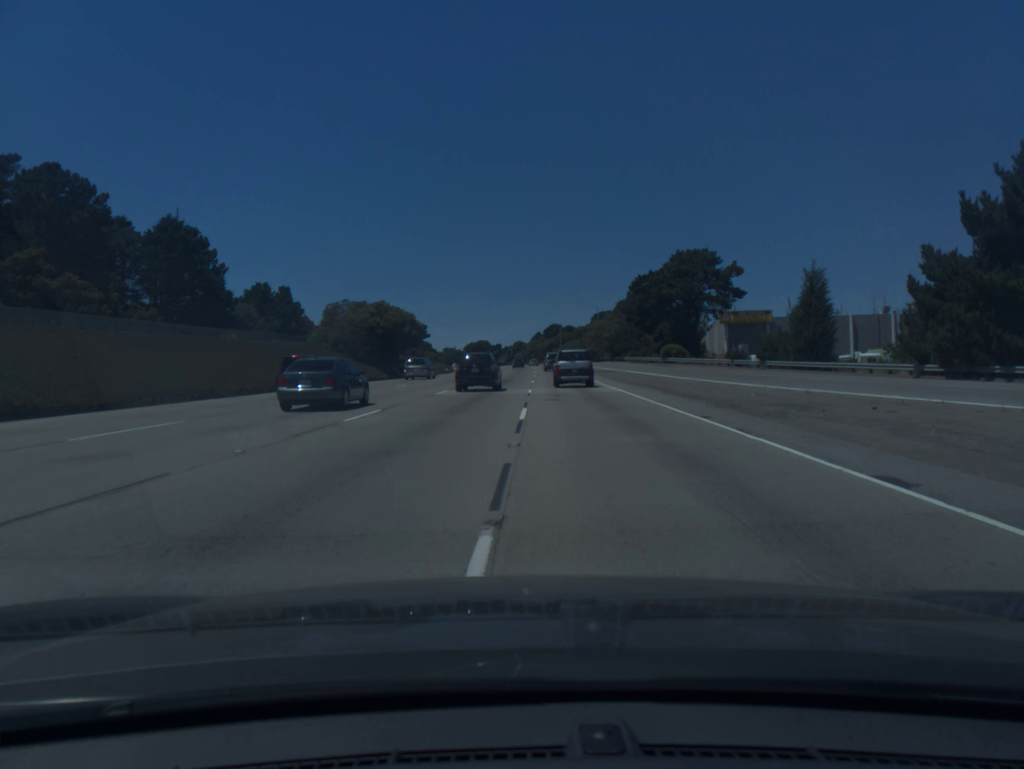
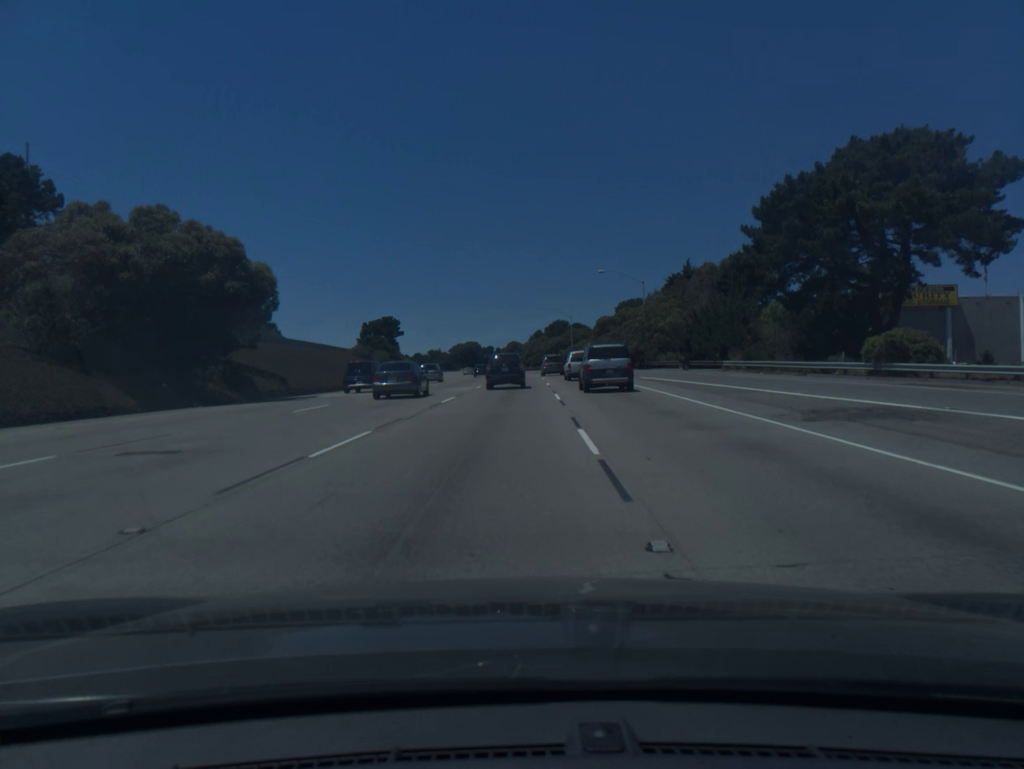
(+0.1, +49.9) m; 0°
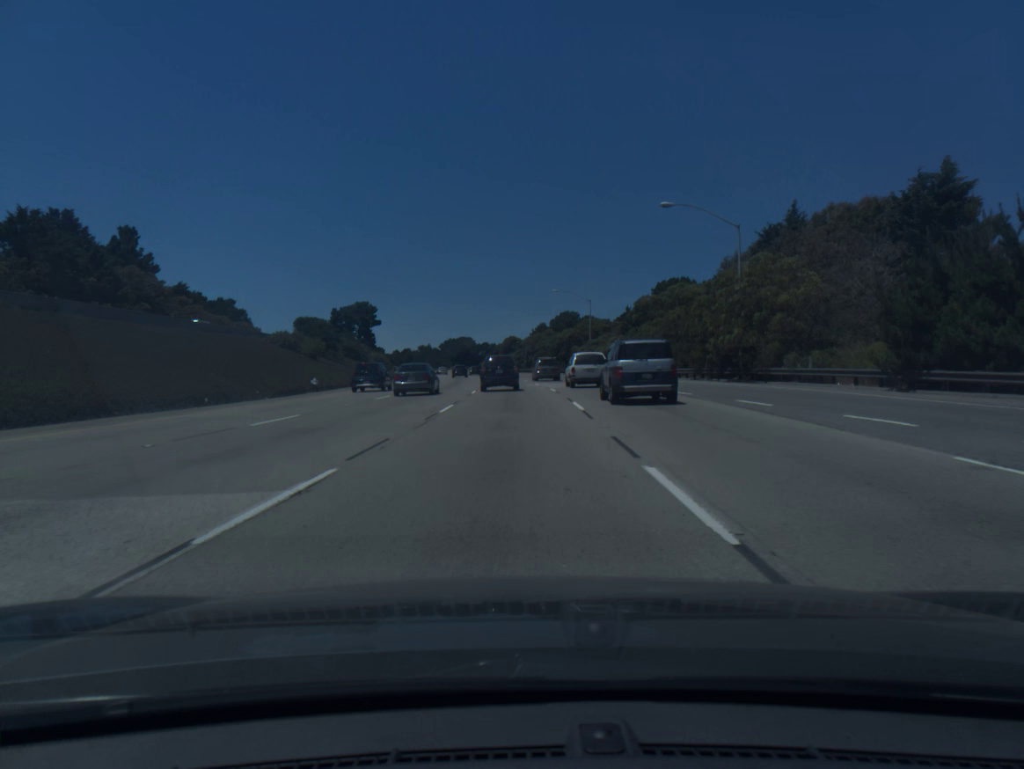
(+0.1, +34.2) m; 0°
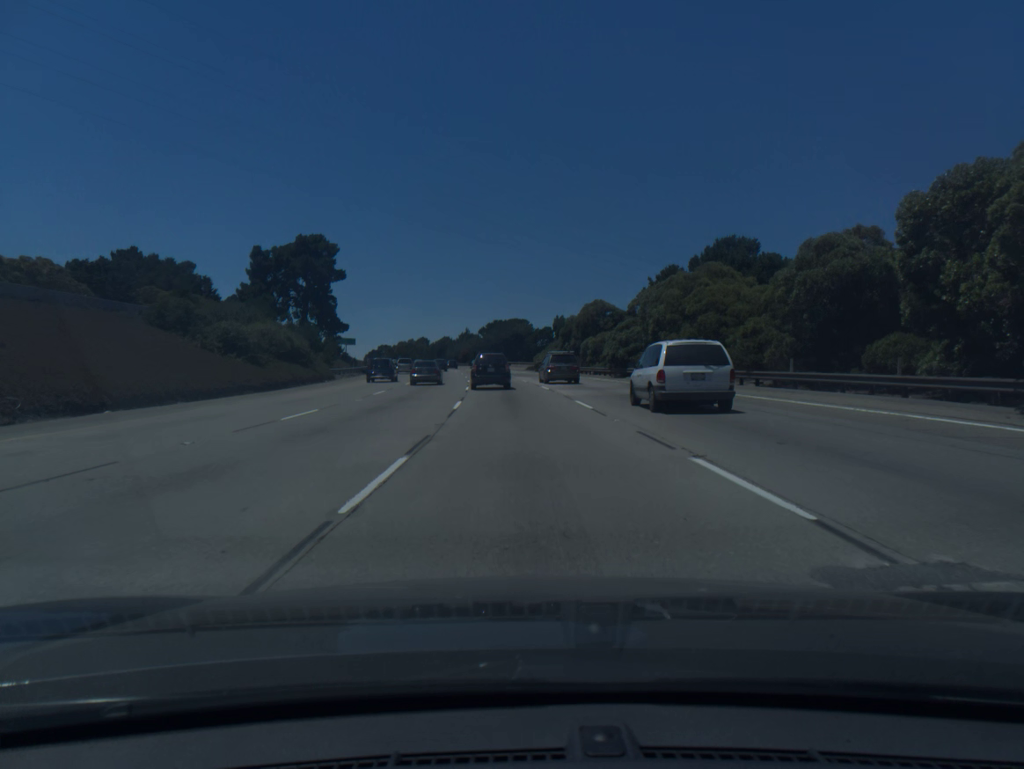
(-2.8, +86.7) m; -4°
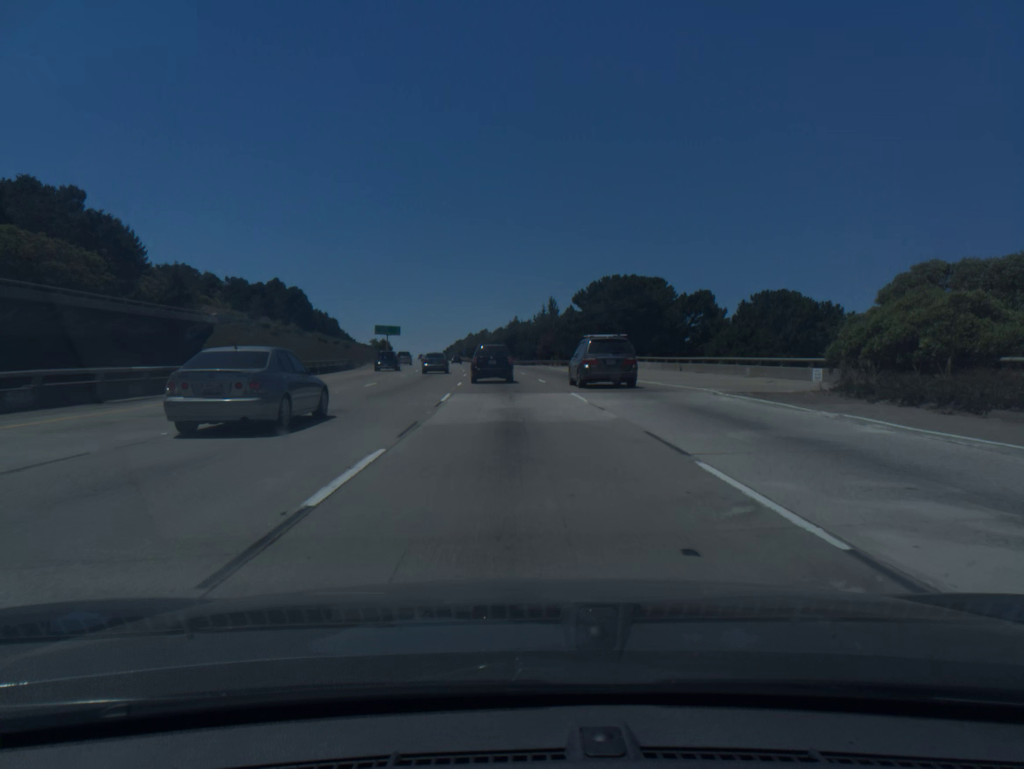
(-4.9, +88.3) m; -7°
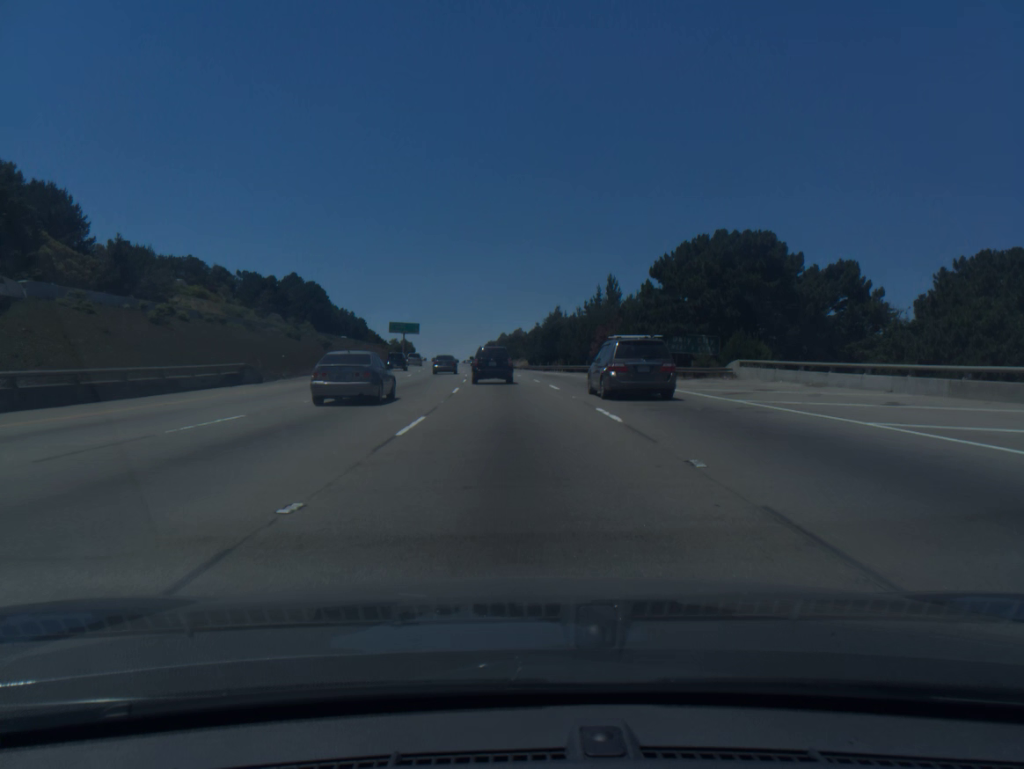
(-0.8, +34.2) m; -3°
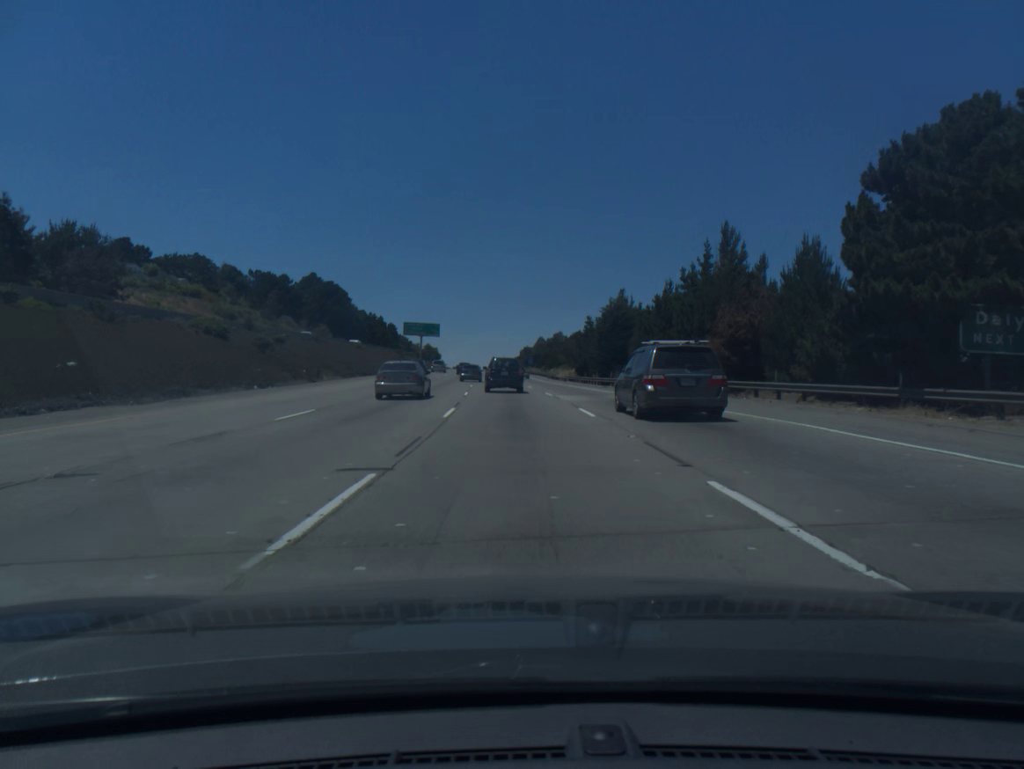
(-0.8, +33.5) m; -3°
